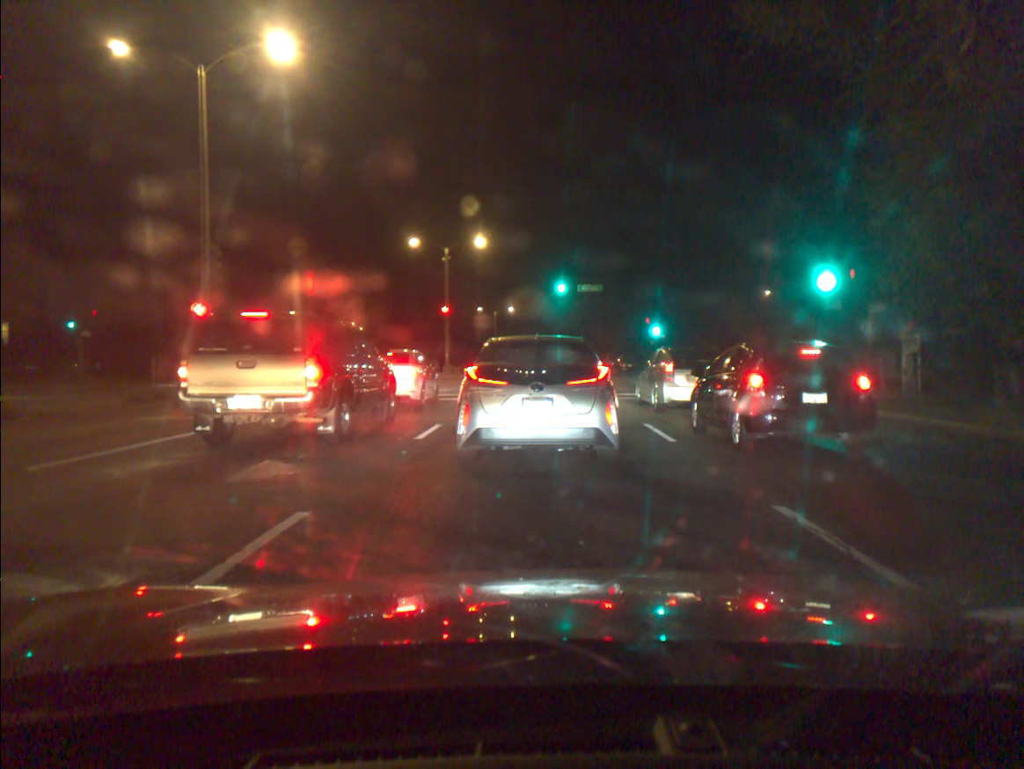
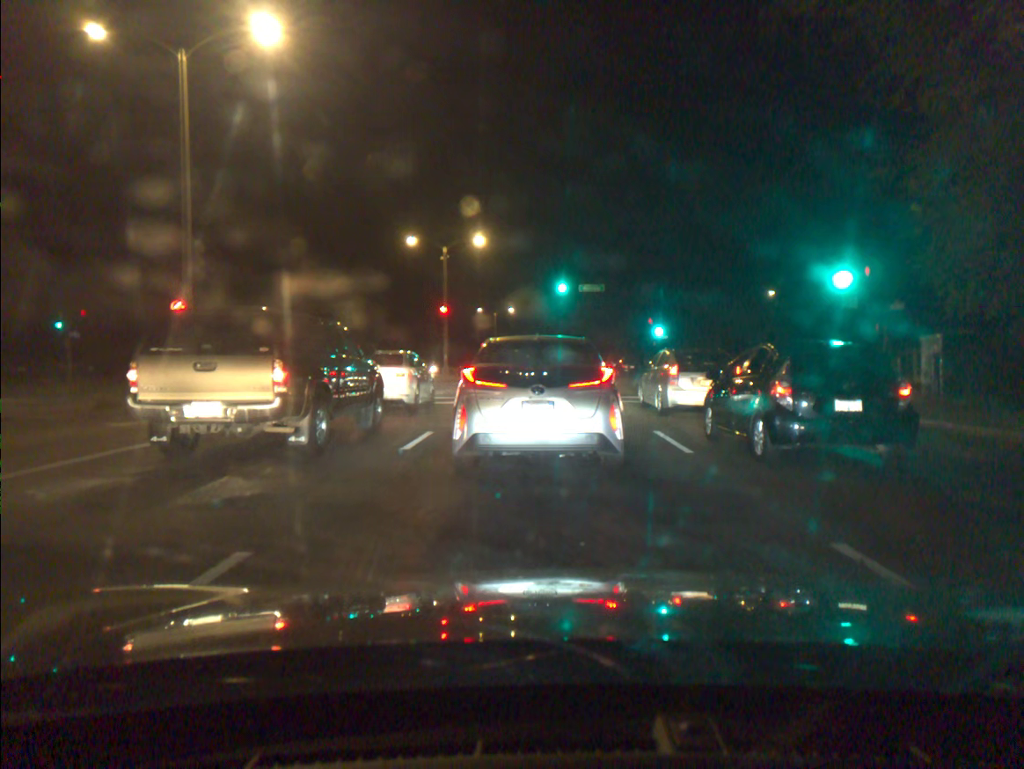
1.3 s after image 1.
(0.0, +1.2) m; 0°
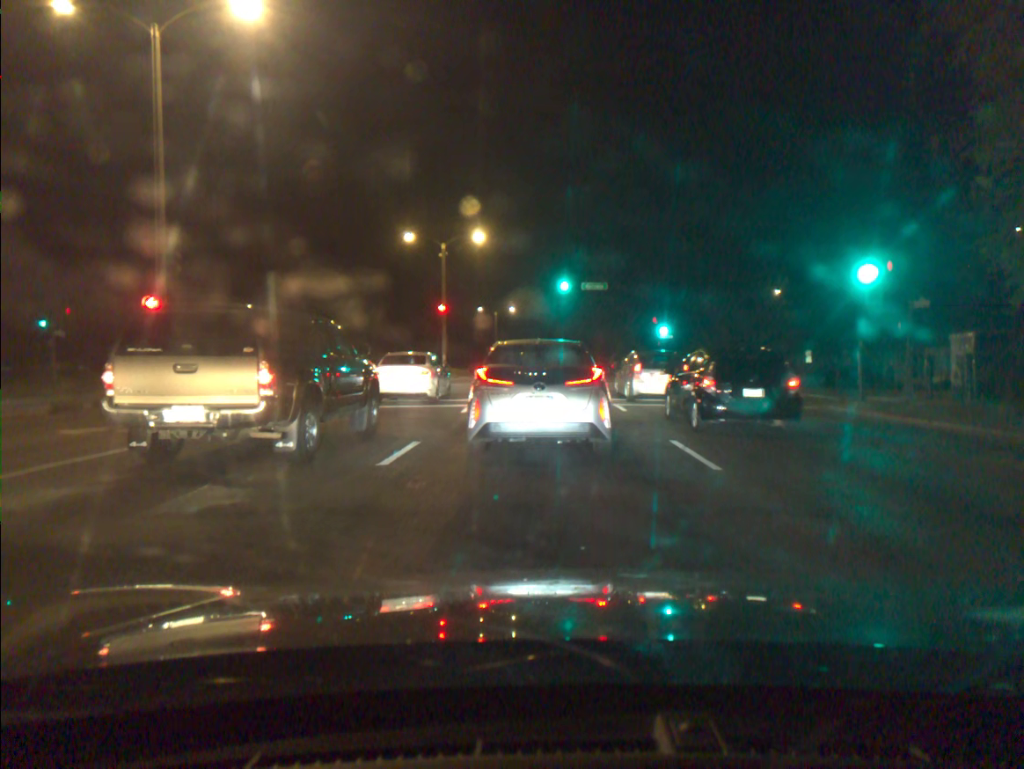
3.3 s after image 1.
(-0.1, +1.5) m; 0°
